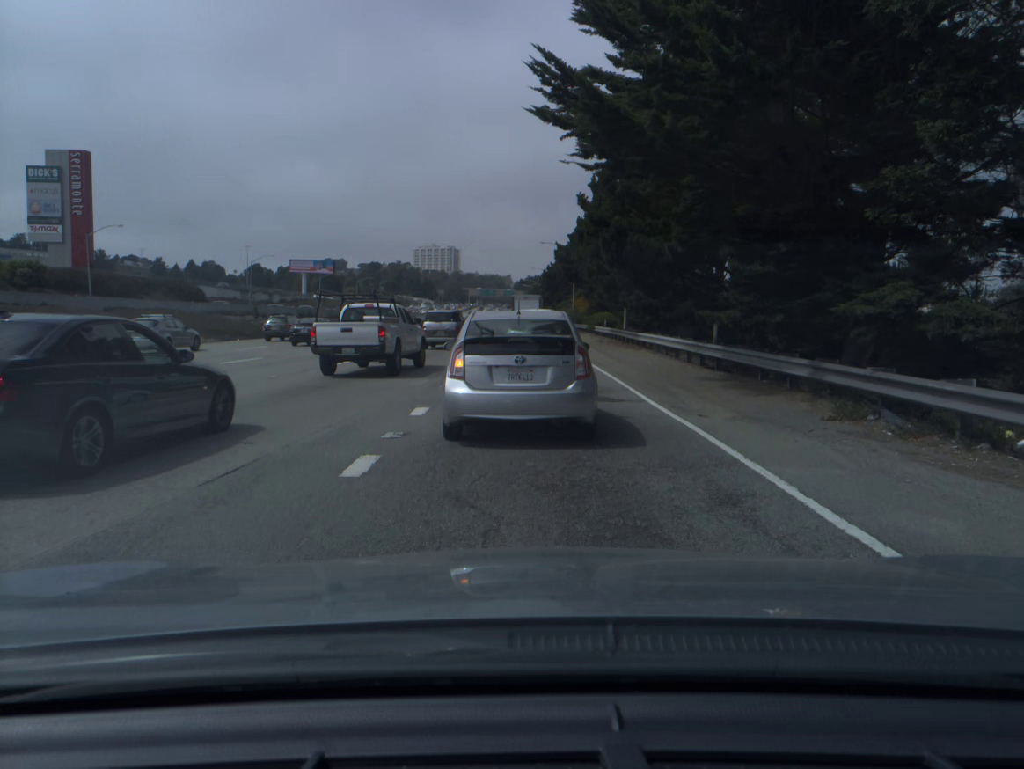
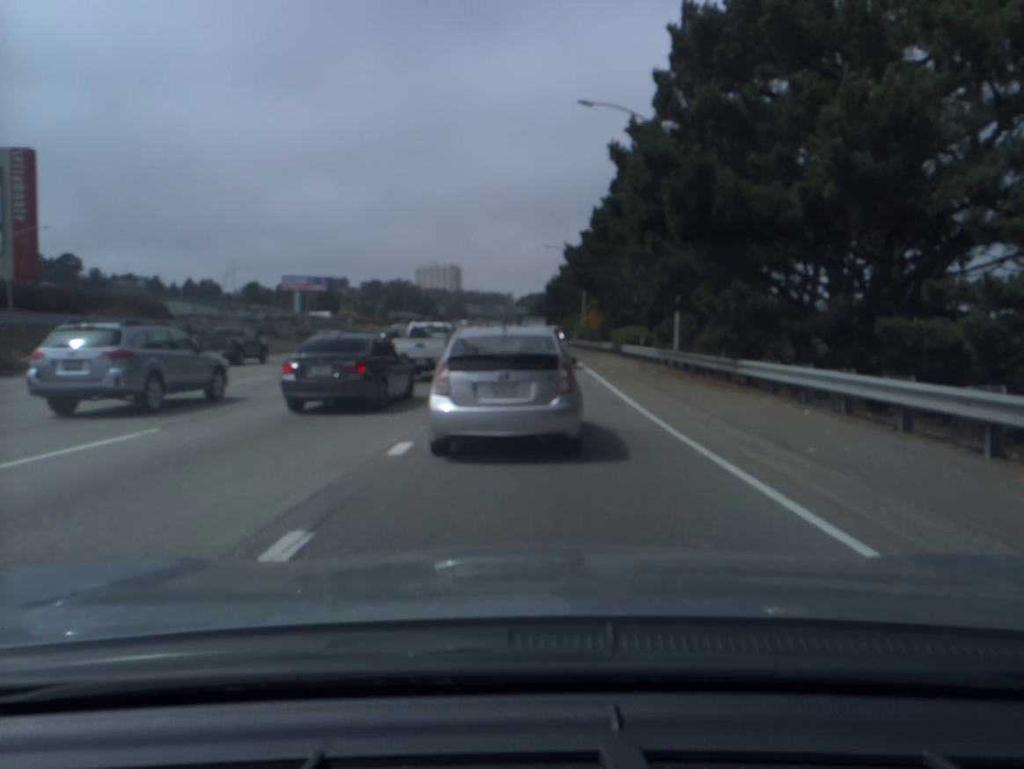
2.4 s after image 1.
(0.0, +15.8) m; 0°
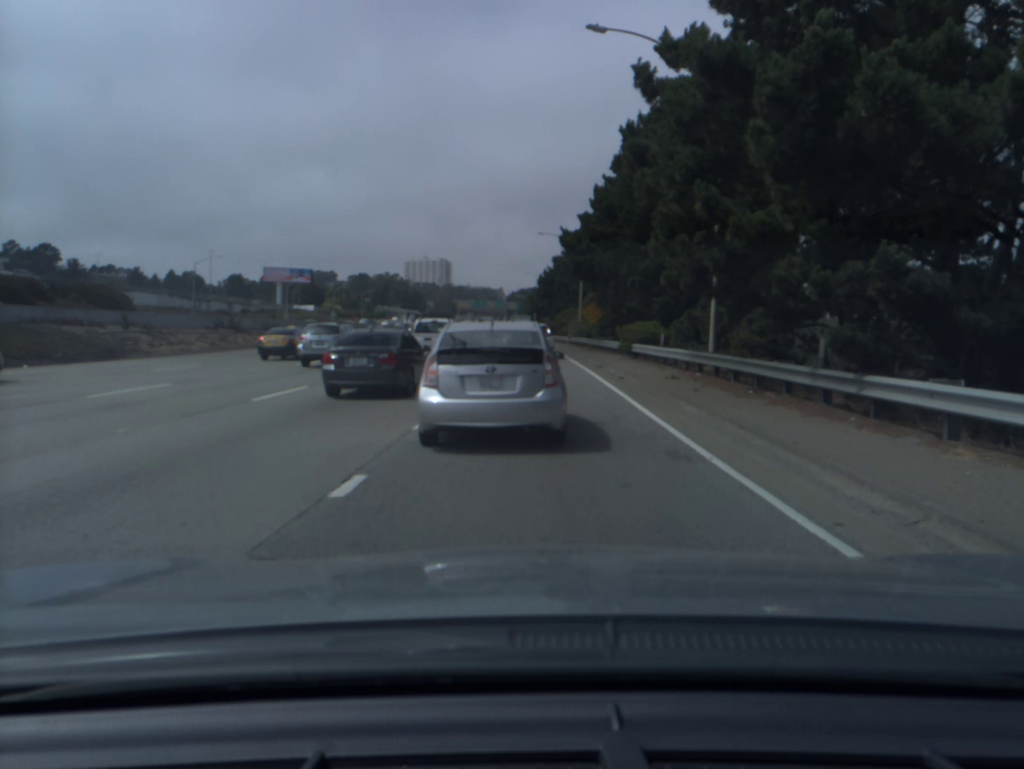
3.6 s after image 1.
(+0.1, +7.0) m; +1°
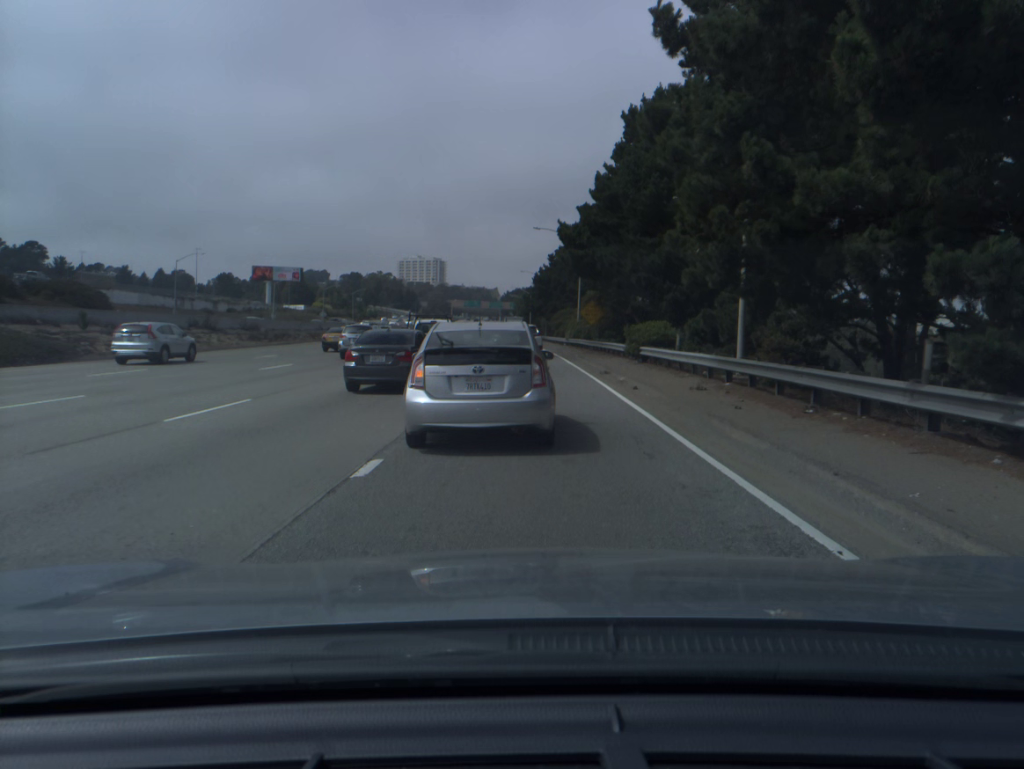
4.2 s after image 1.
(0.0, +3.5) m; 0°
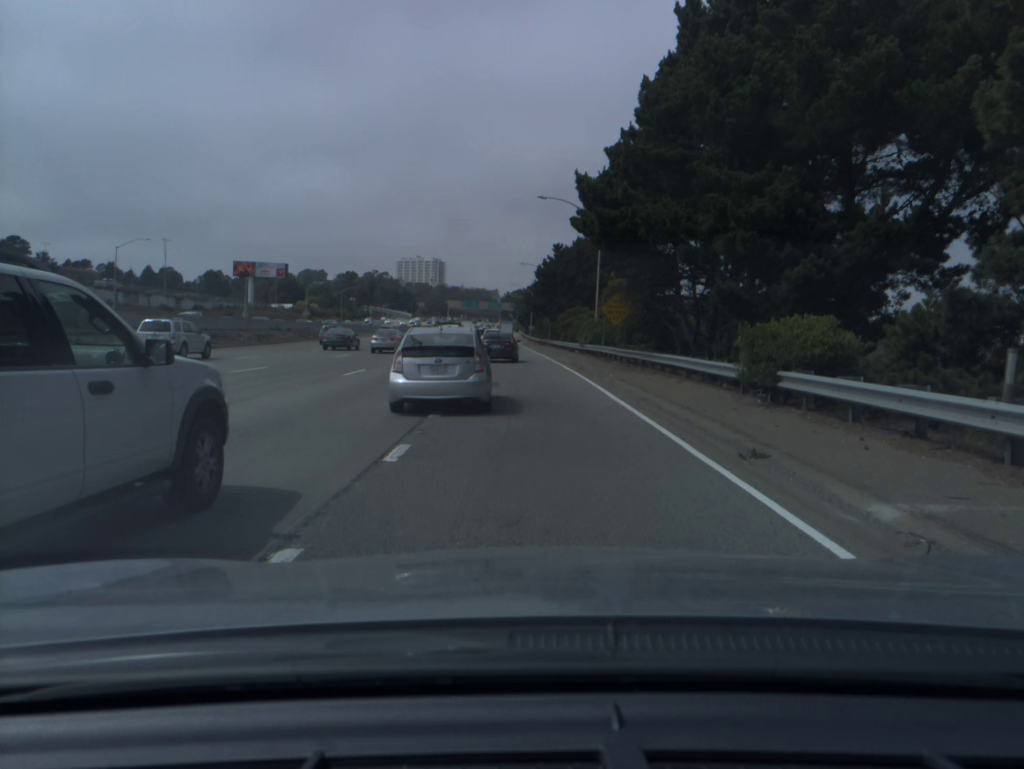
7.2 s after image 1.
(0.0, +17.0) m; 0°
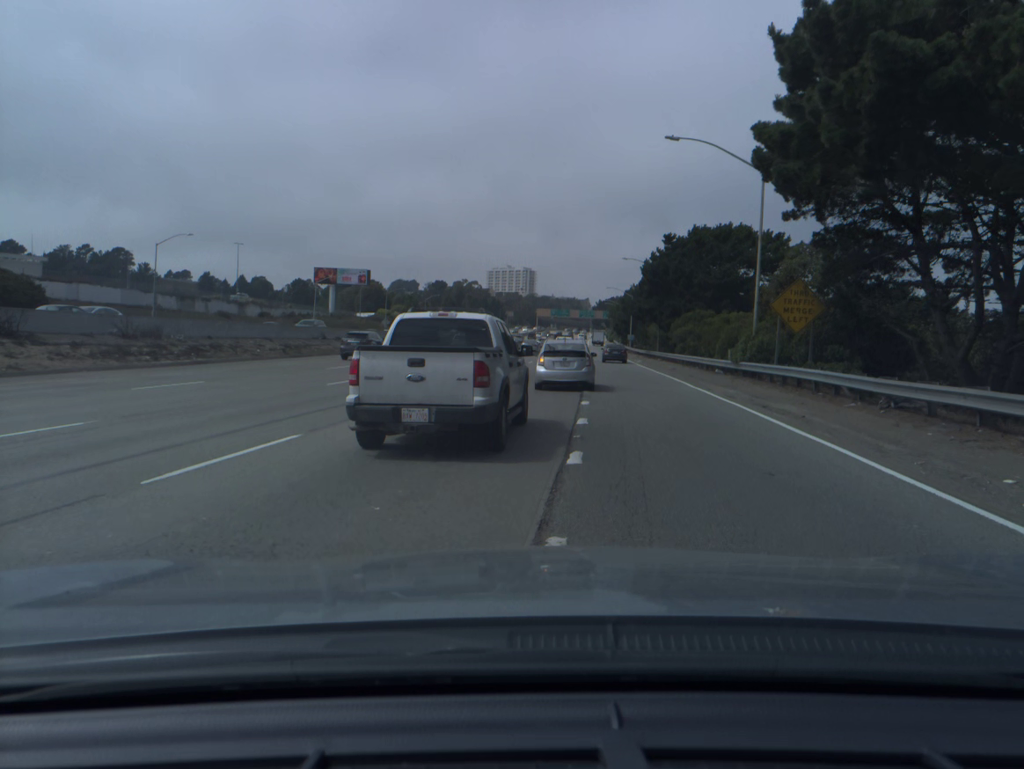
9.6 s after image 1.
(-1.1, +17.1) m; -7°
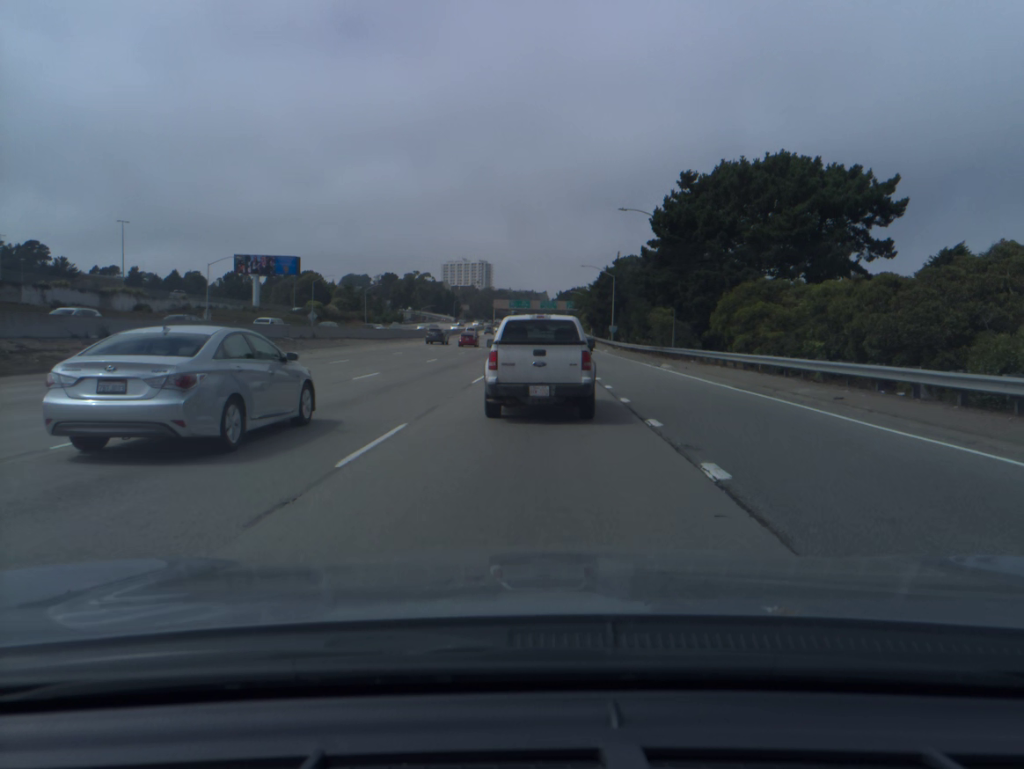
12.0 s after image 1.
(+0.7, +27.8) m; +3°
